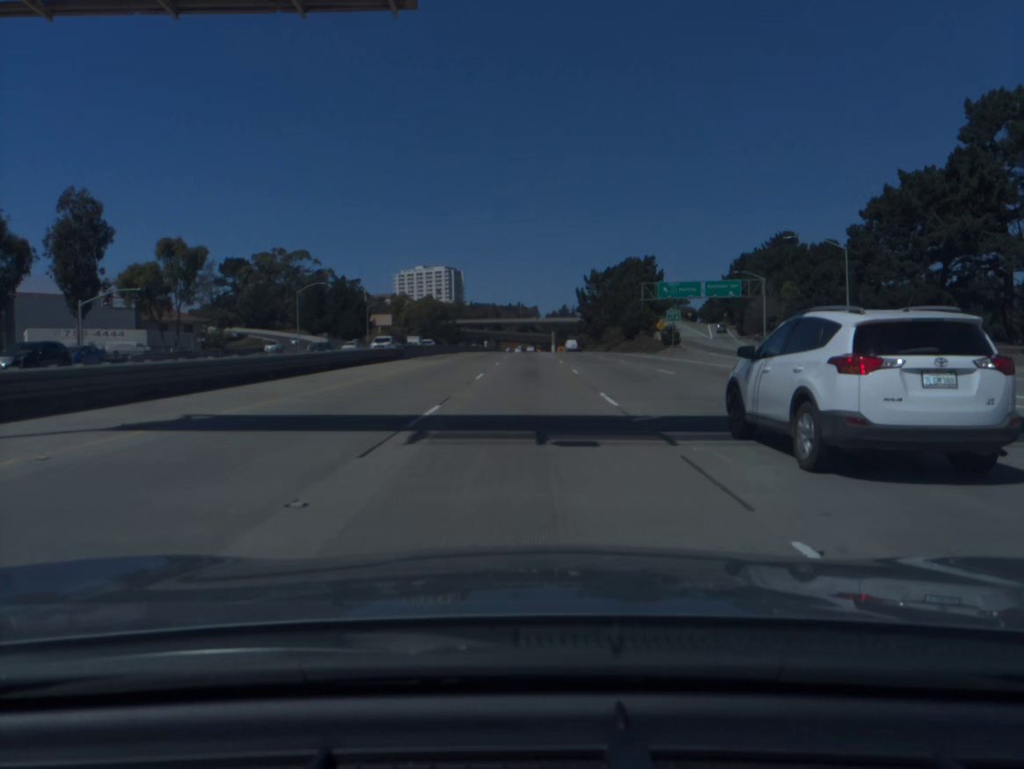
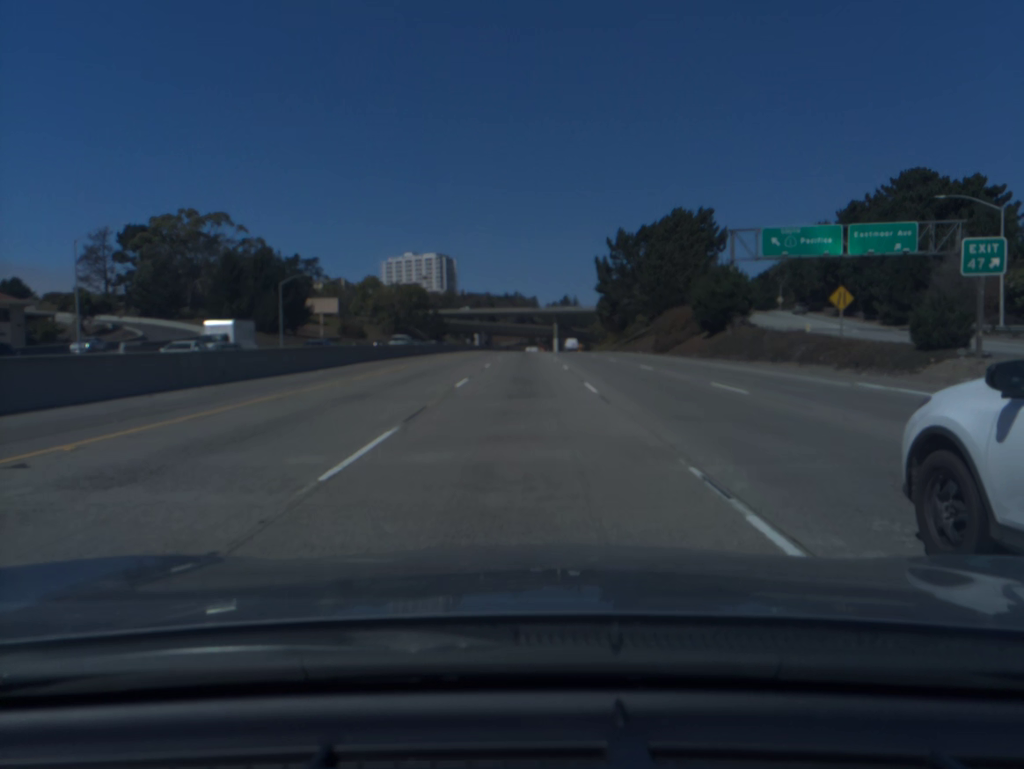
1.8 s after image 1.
(+0.1, +57.3) m; 0°
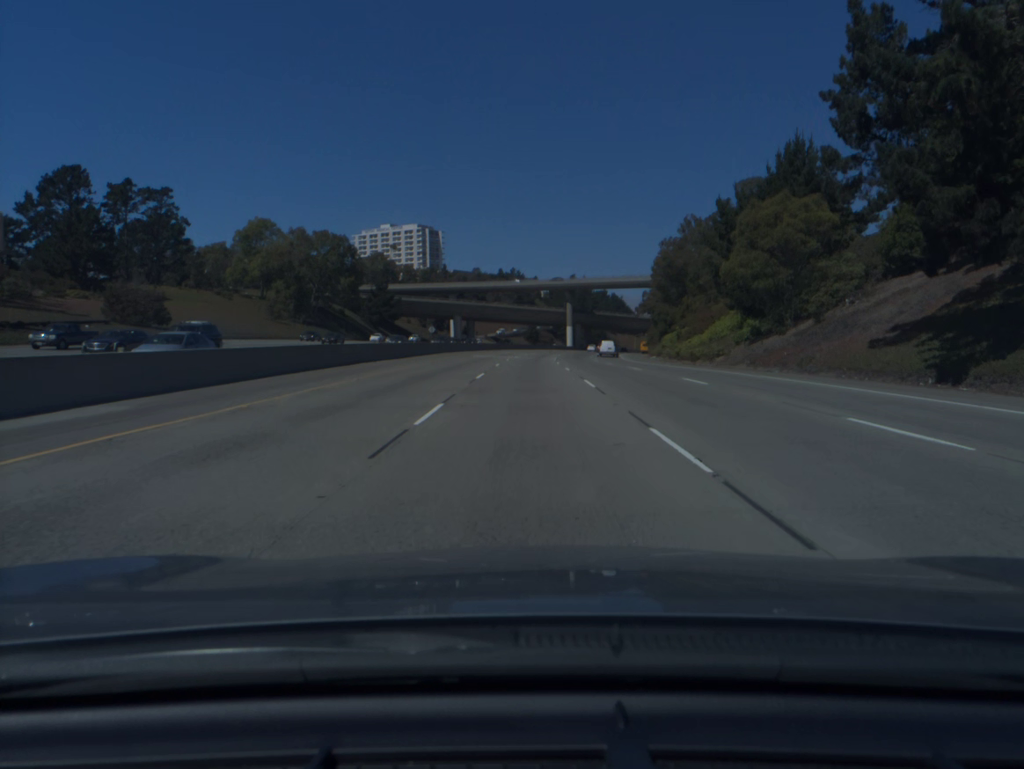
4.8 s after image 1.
(-0.3, +96.9) m; 0°
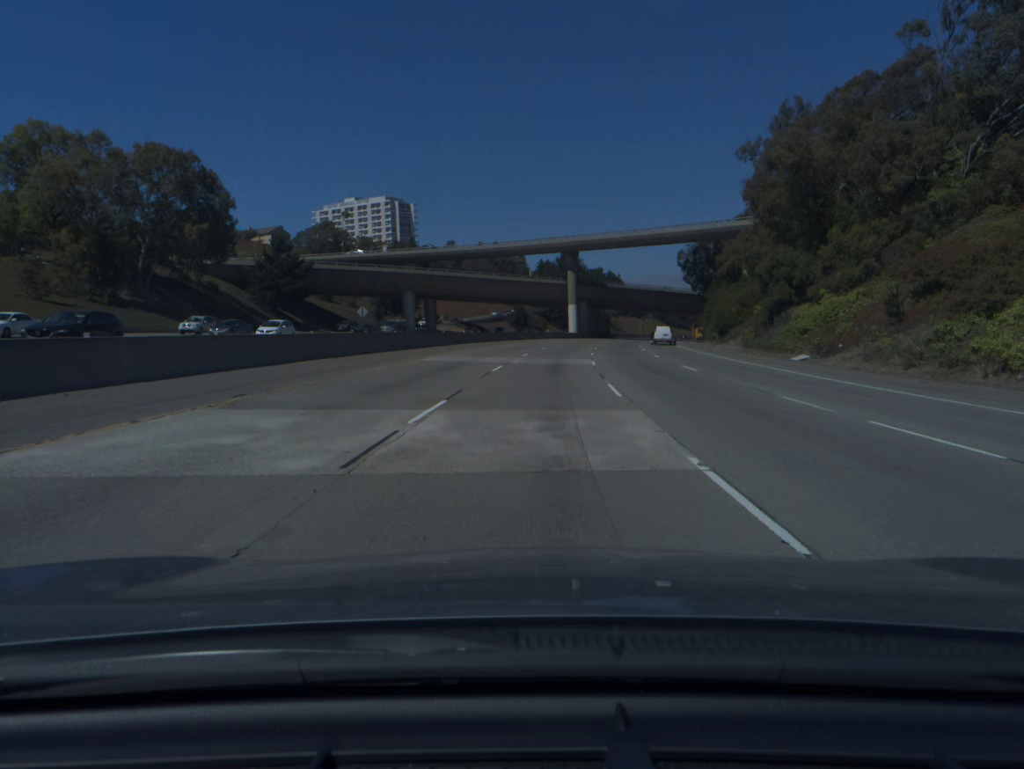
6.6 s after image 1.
(+0.1, +58.9) m; +1°
